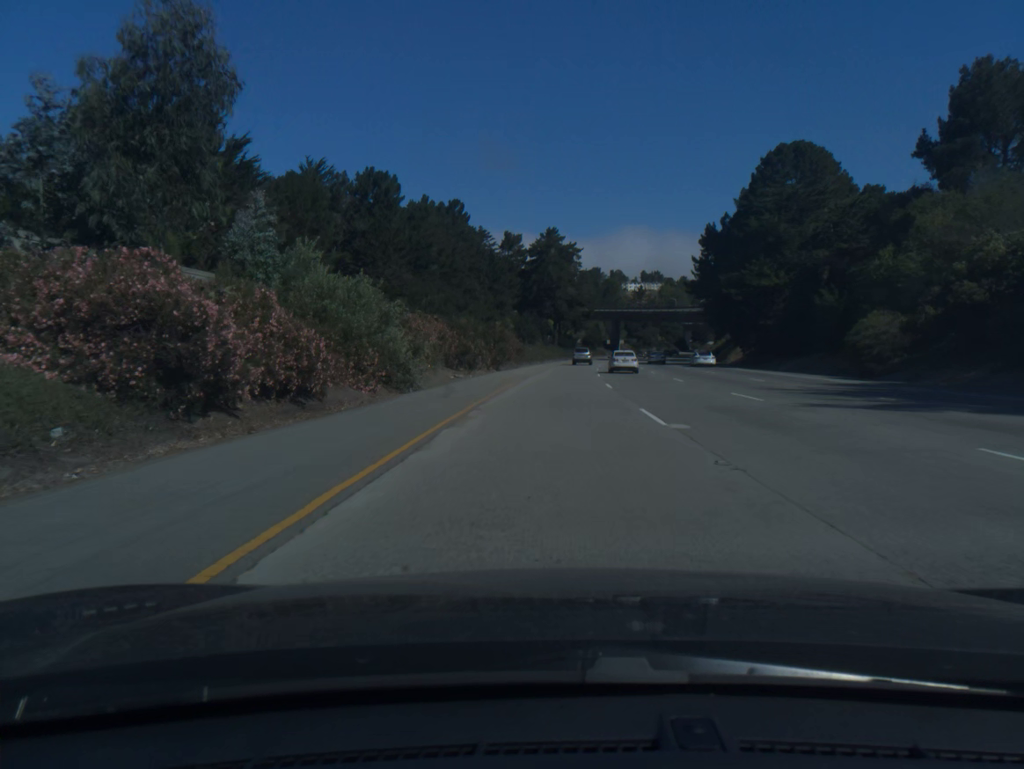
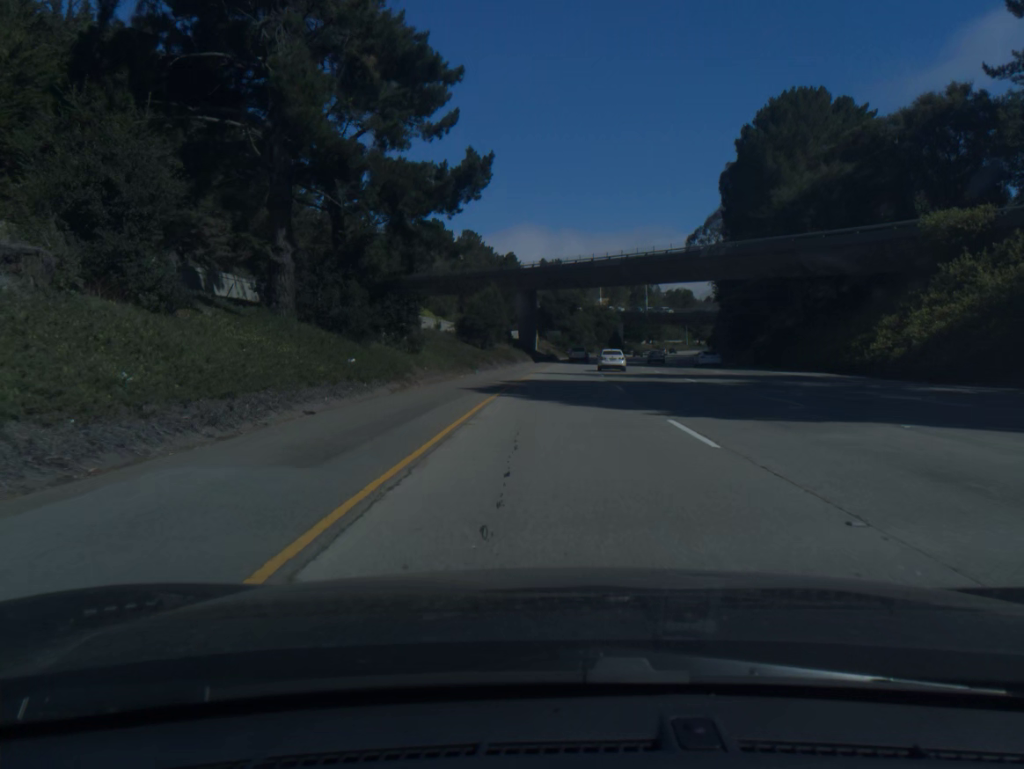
(+6.8, +105.5) m; +8°
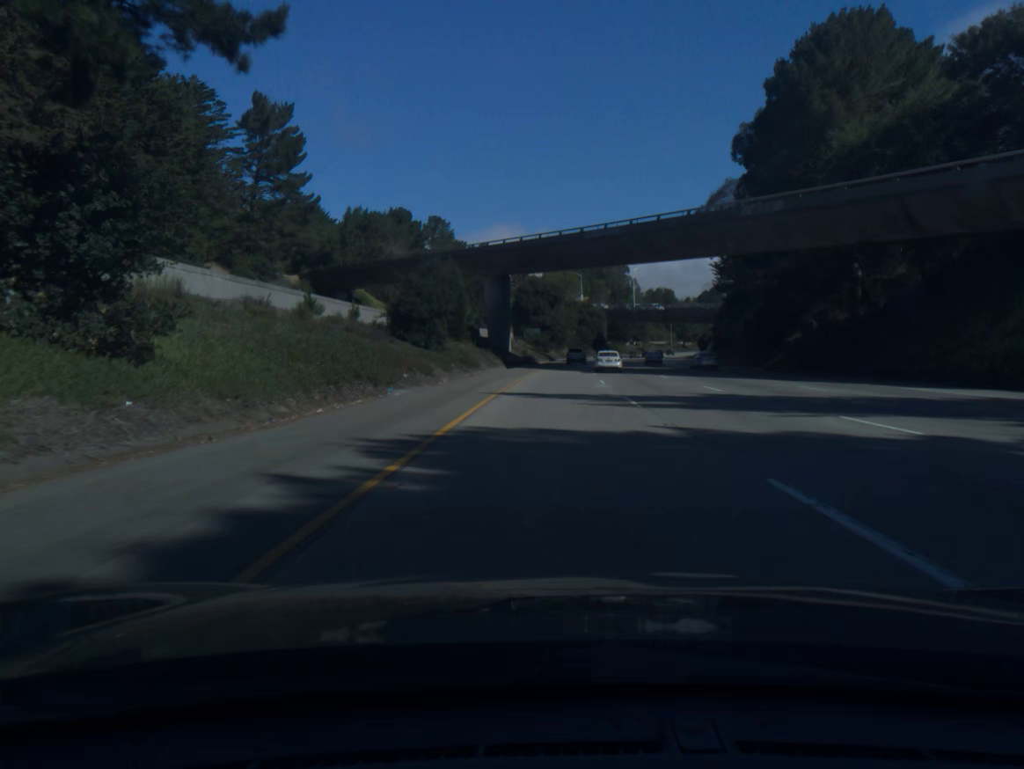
(+0.3, +21.3) m; +2°
